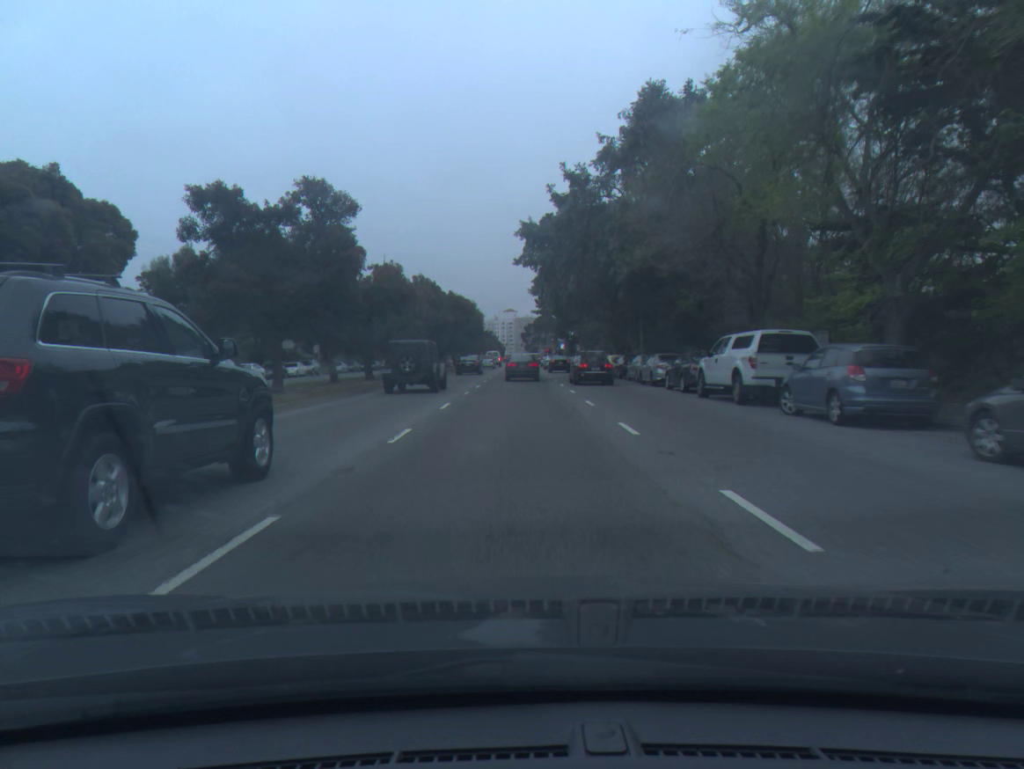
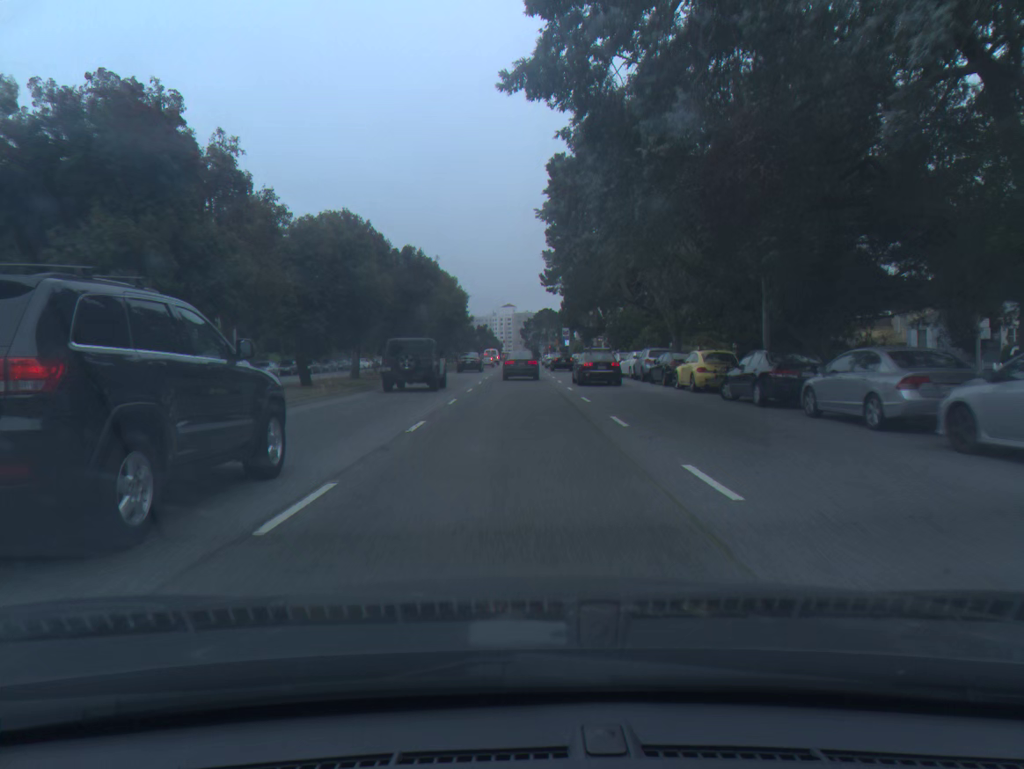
(+0.1, +27.0) m; 0°
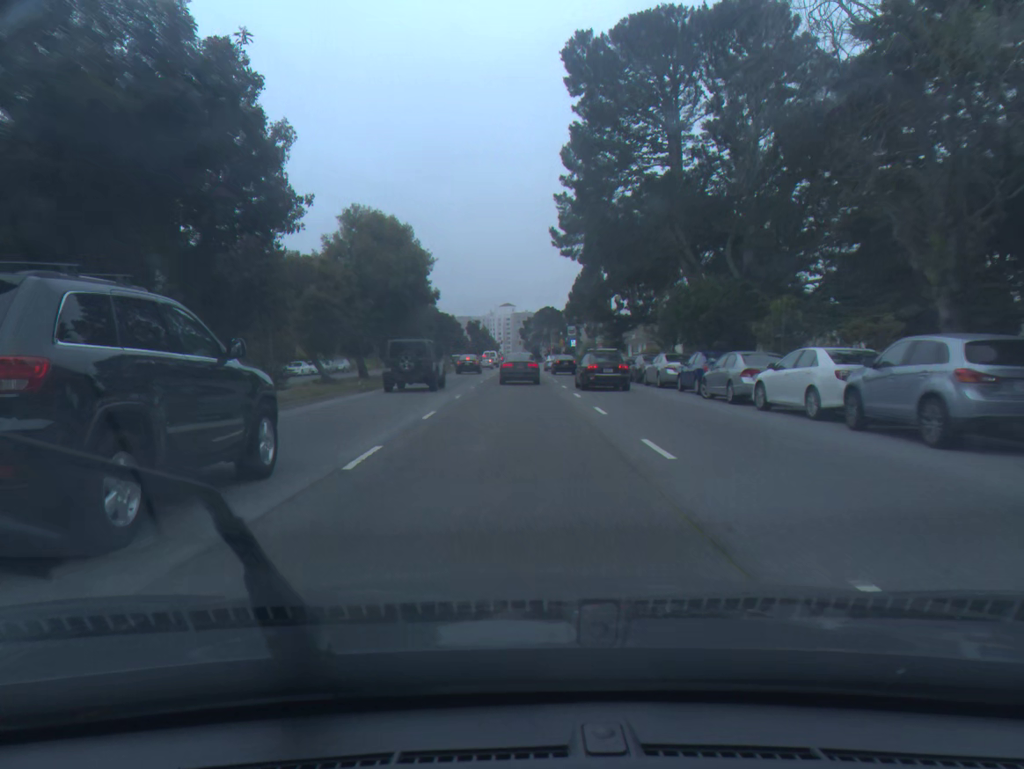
(0.0, +26.4) m; 0°
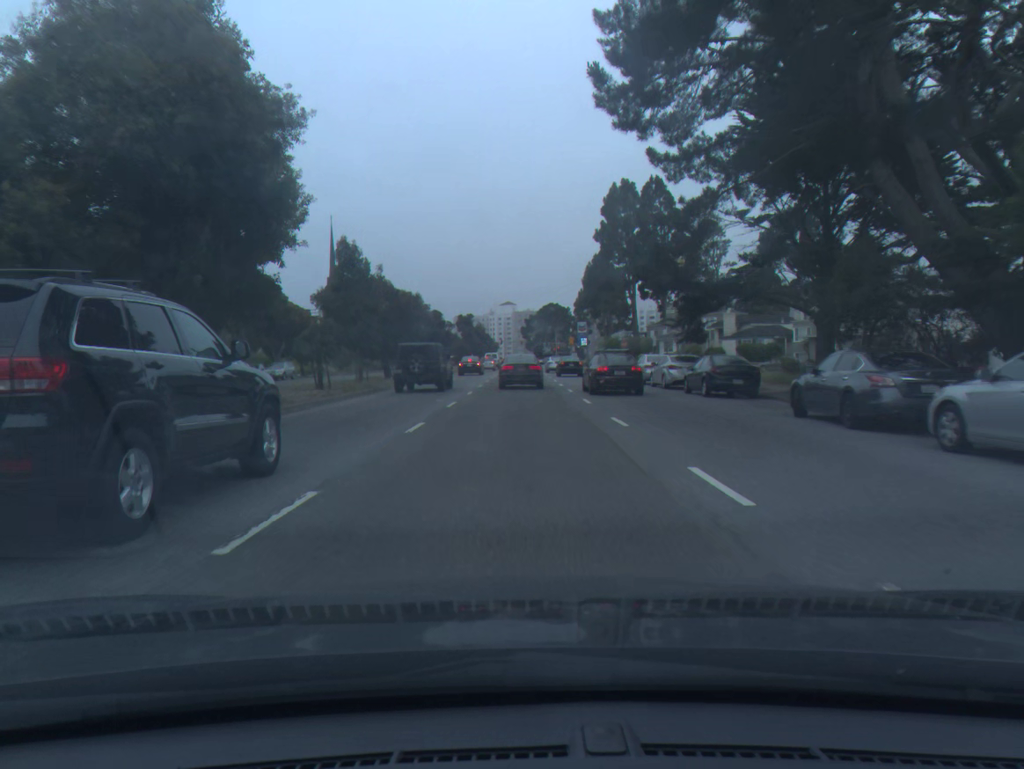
(0.0, +24.9) m; 0°
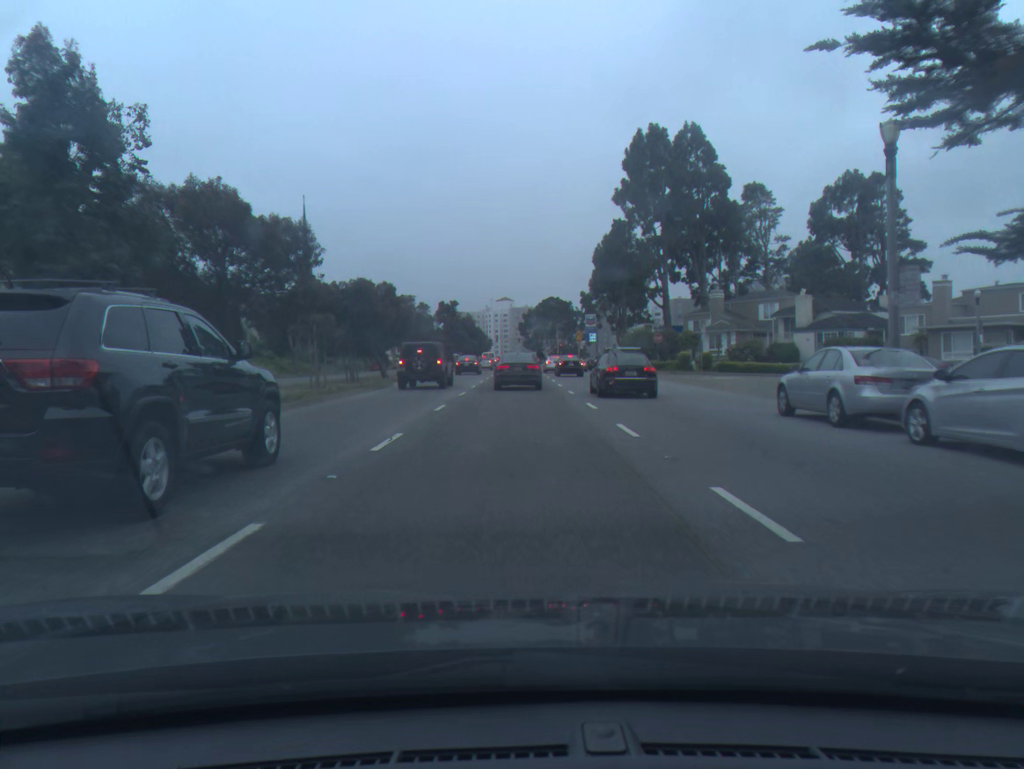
(+0.1, +23.4) m; 0°
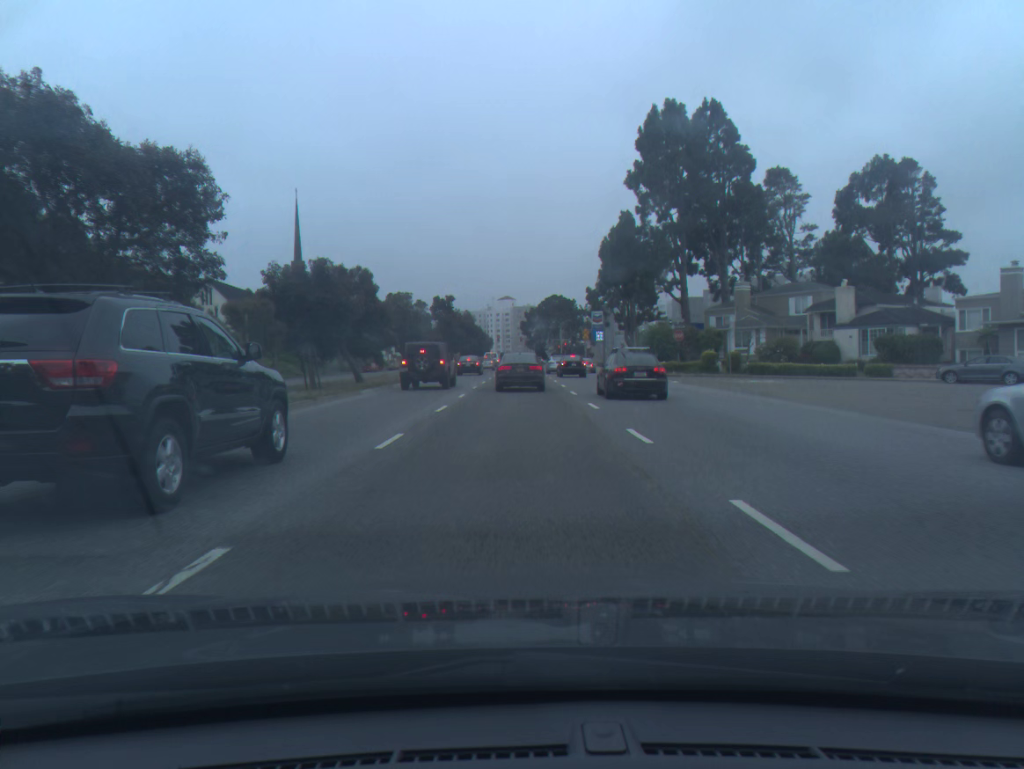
(0.0, +7.5) m; 0°
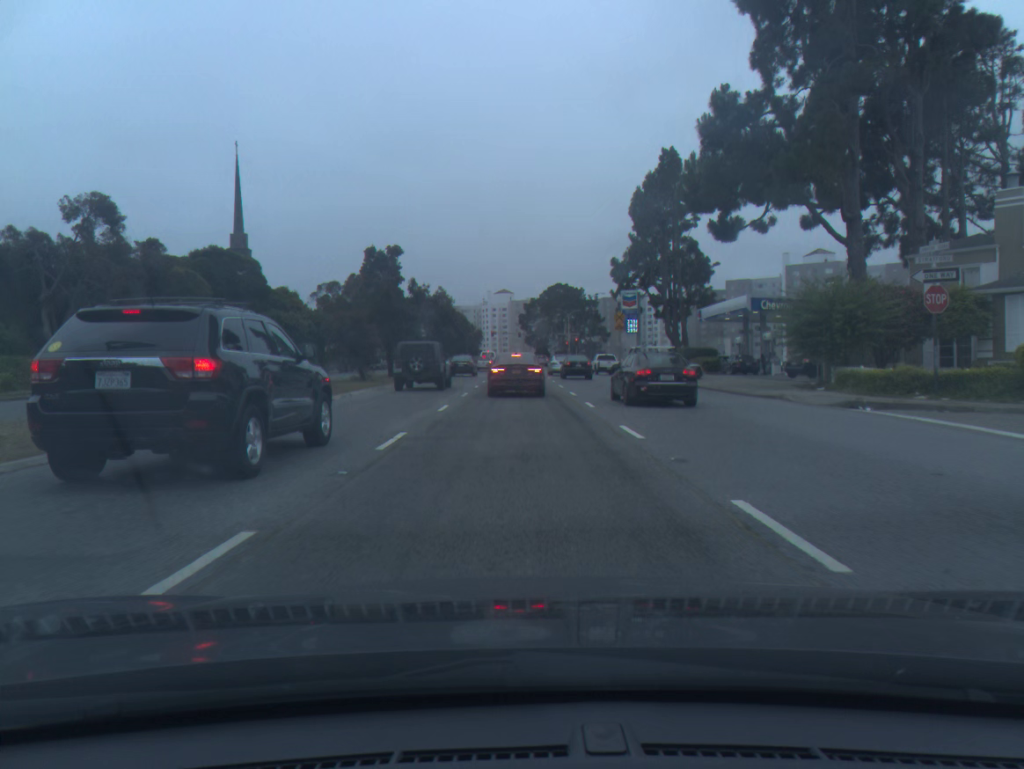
(0.0, +35.8) m; 0°
